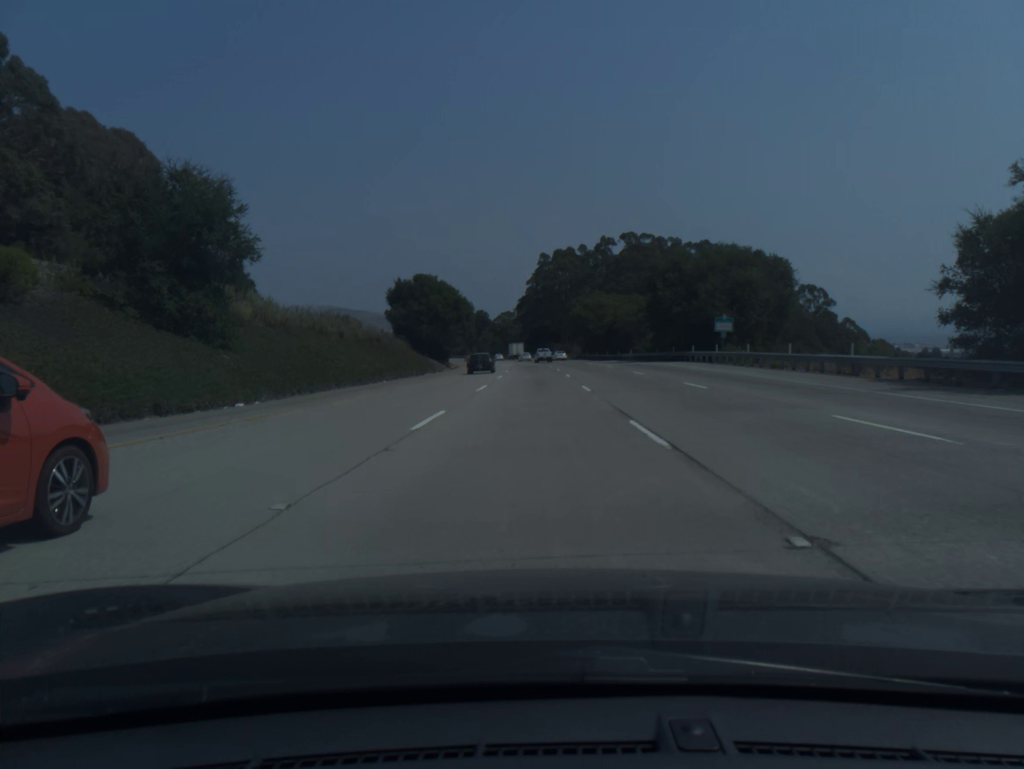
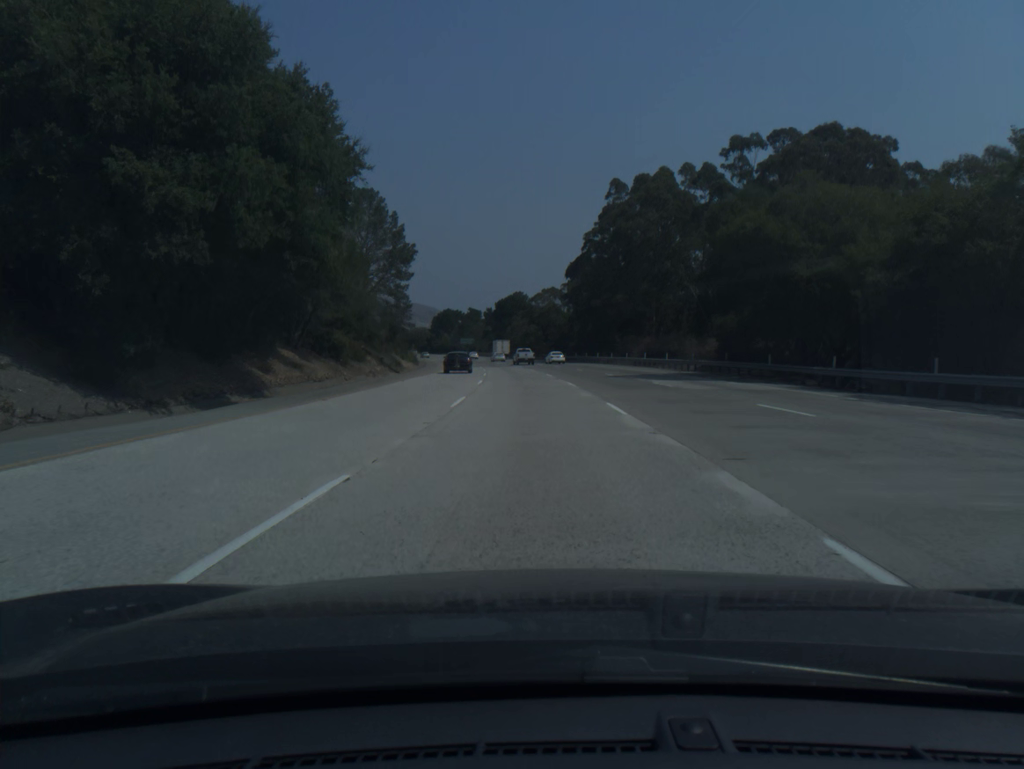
(-1.4, +82.0) m; -3°
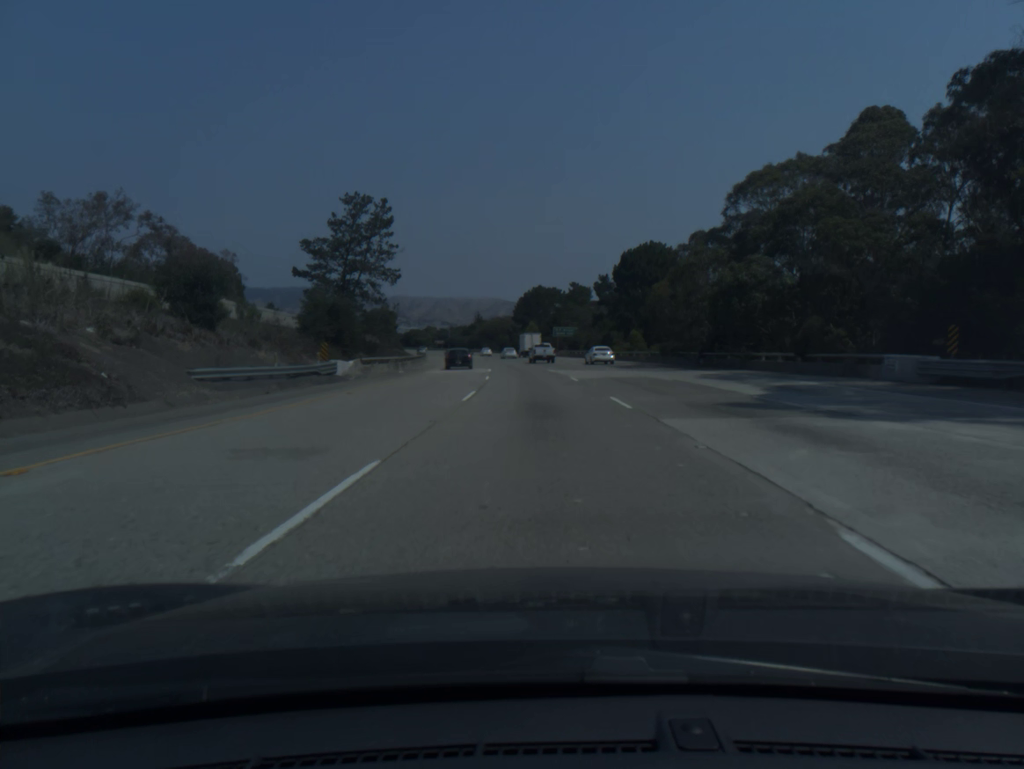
(-7.1, +101.3) m; -8°
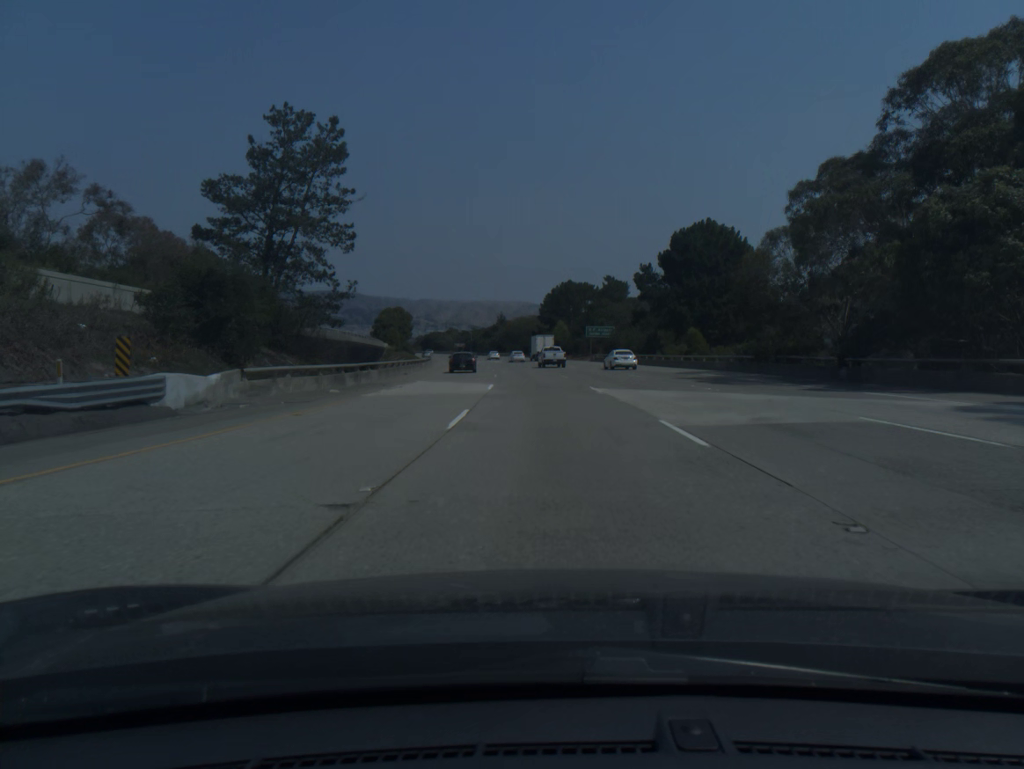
(-0.3, +20.3) m; -2°
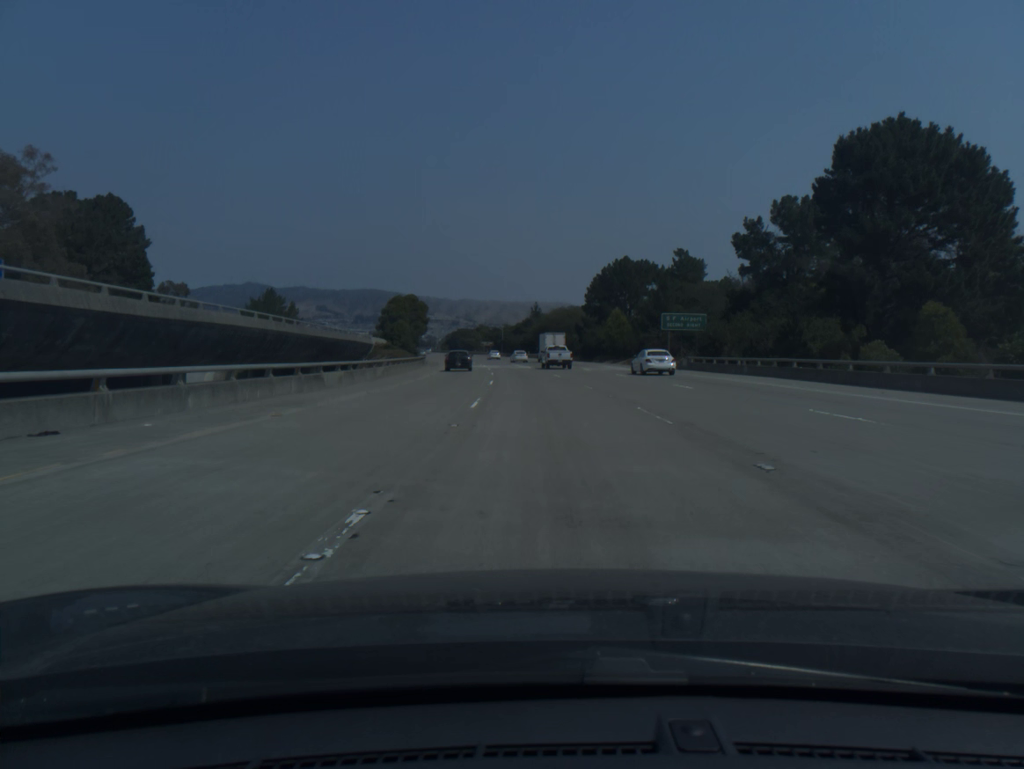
(-1.2, +40.6) m; -3°
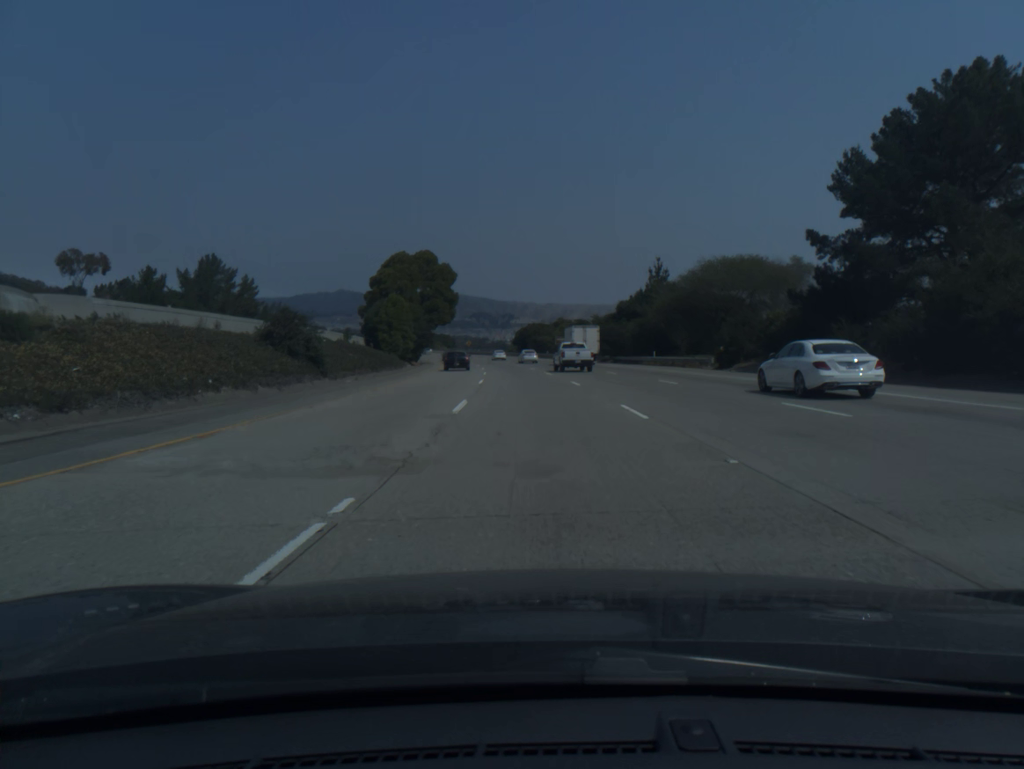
(-4.4, +81.5) m; -6°
